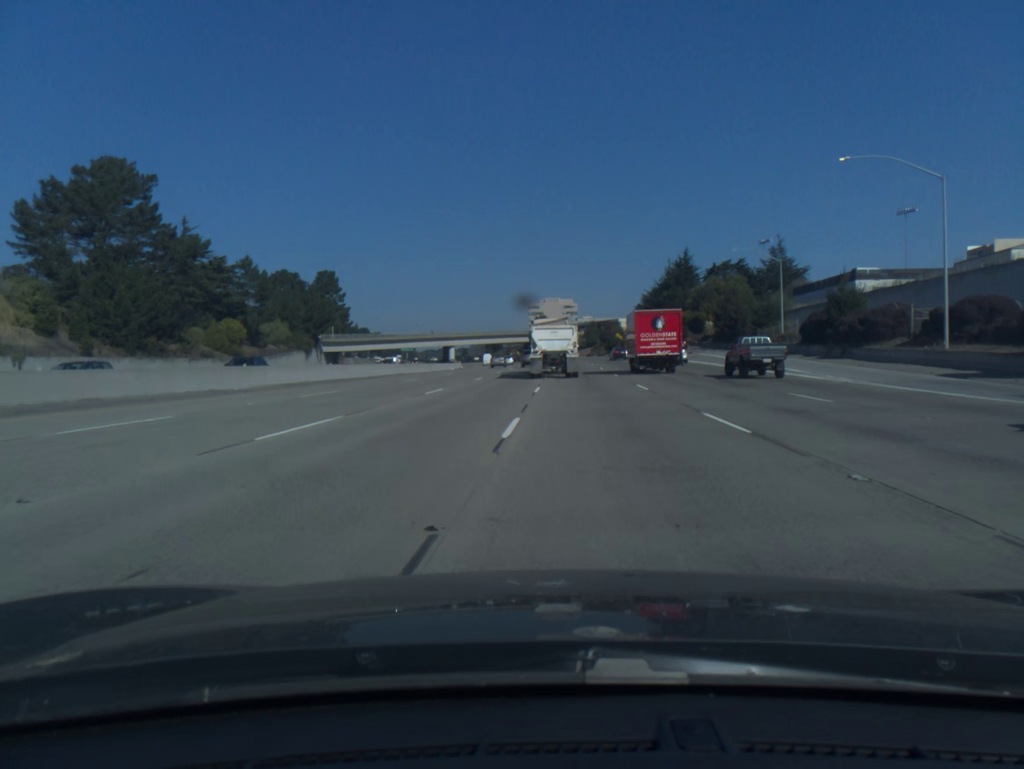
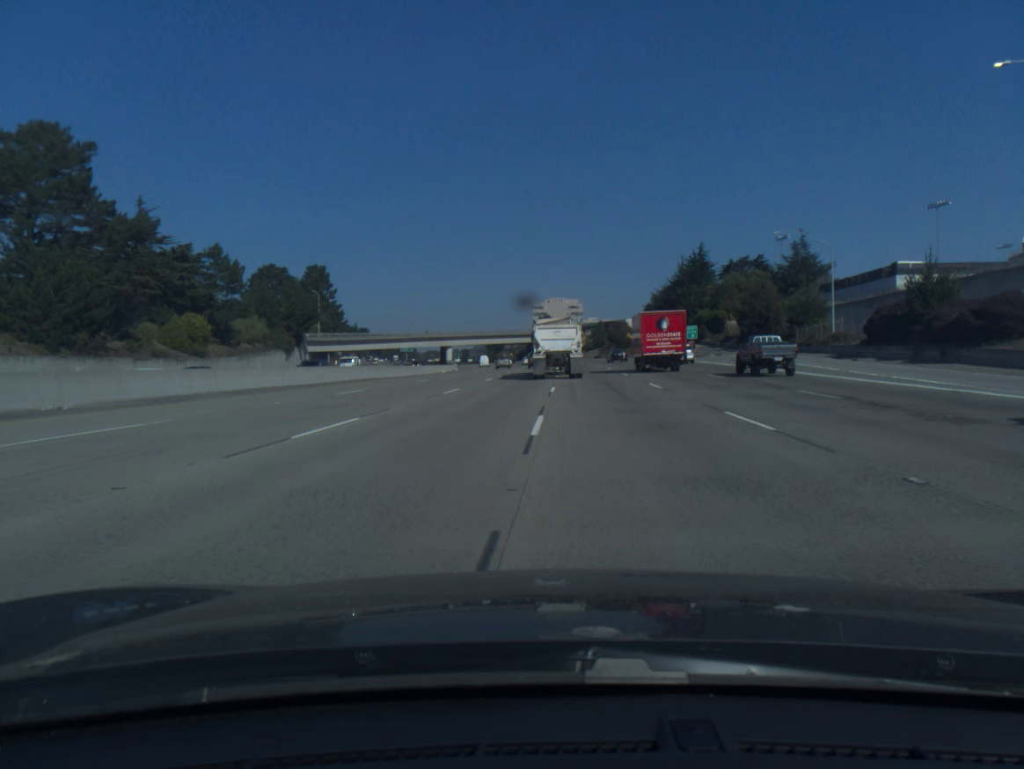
(0.0, +14.0) m; 0°
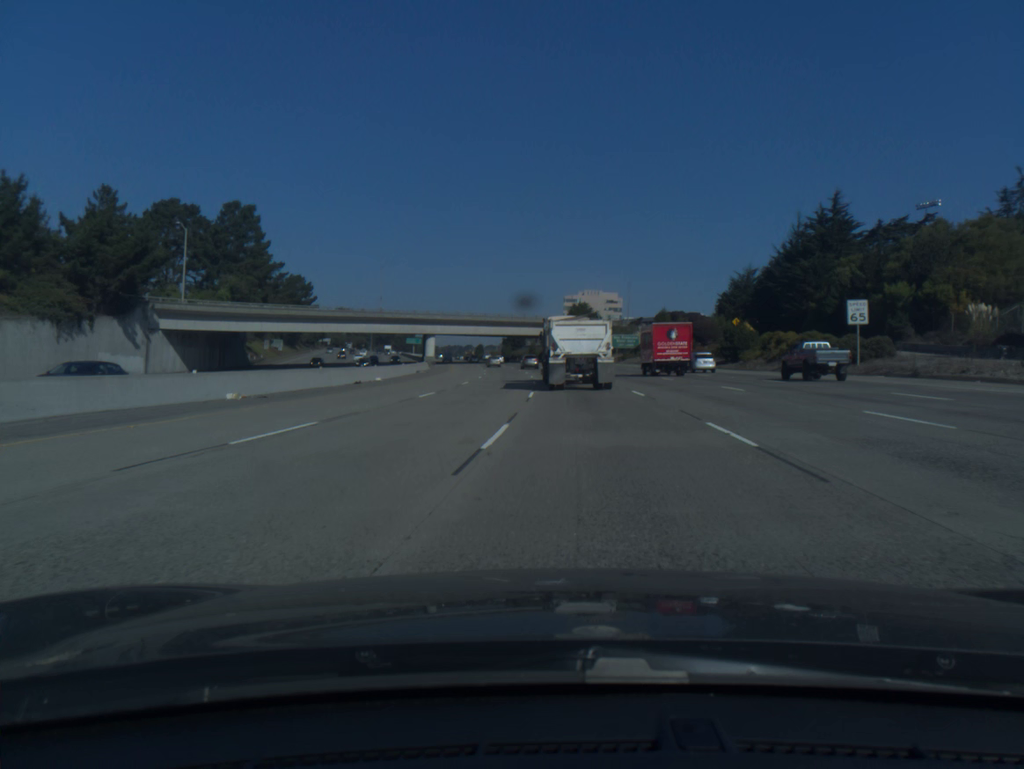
(-0.7, +72.5) m; -2°
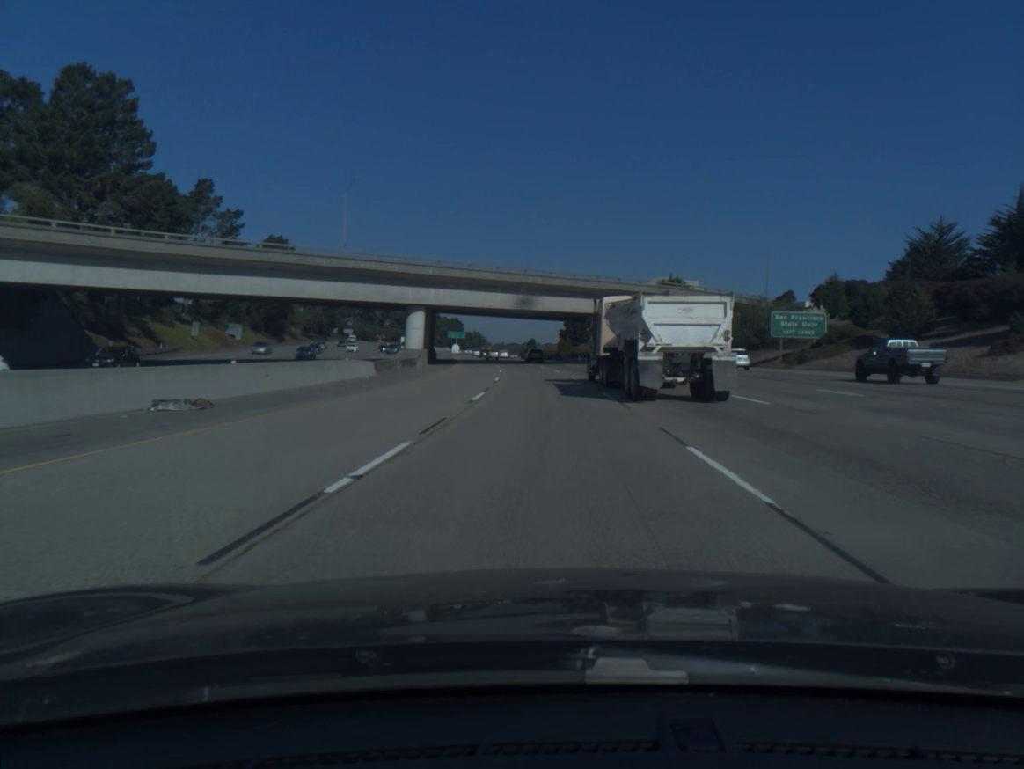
(-2.4, +61.6) m; -4°
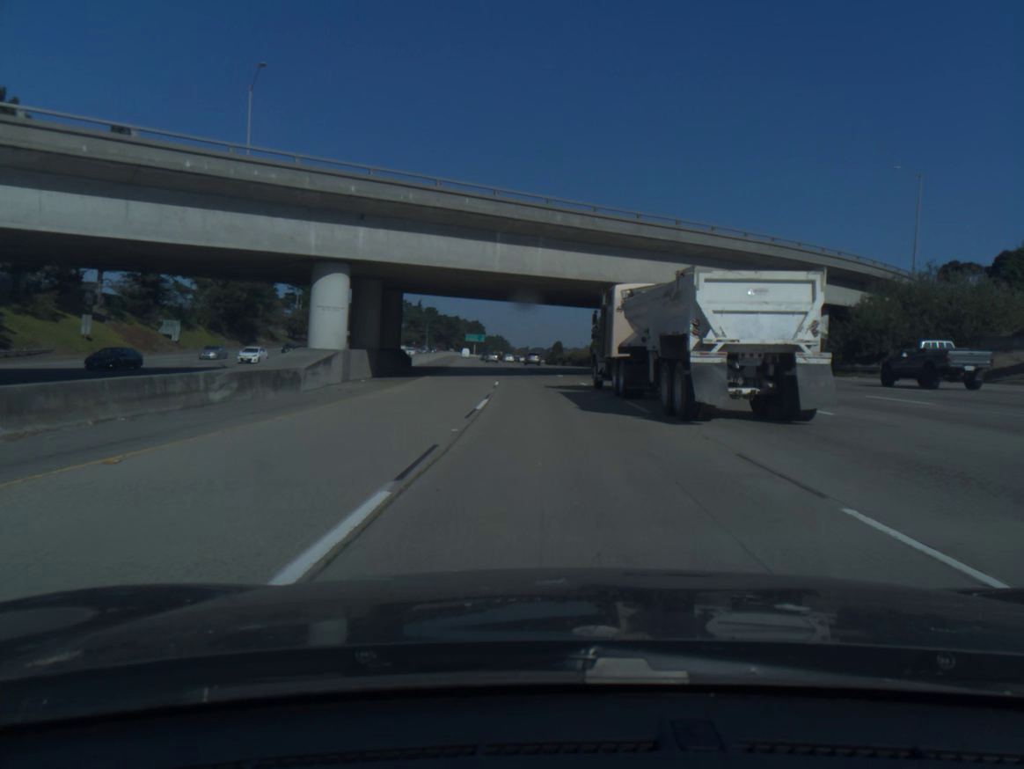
(-0.5, +32.3) m; -2°
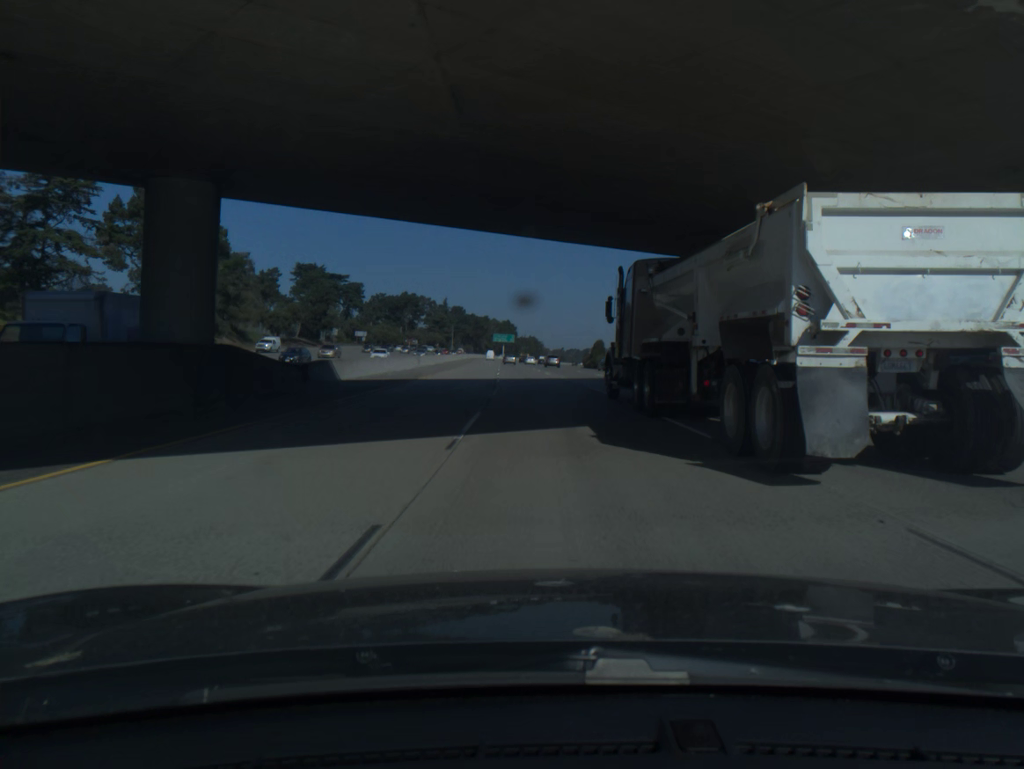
(-0.6, +33.1) m; -2°
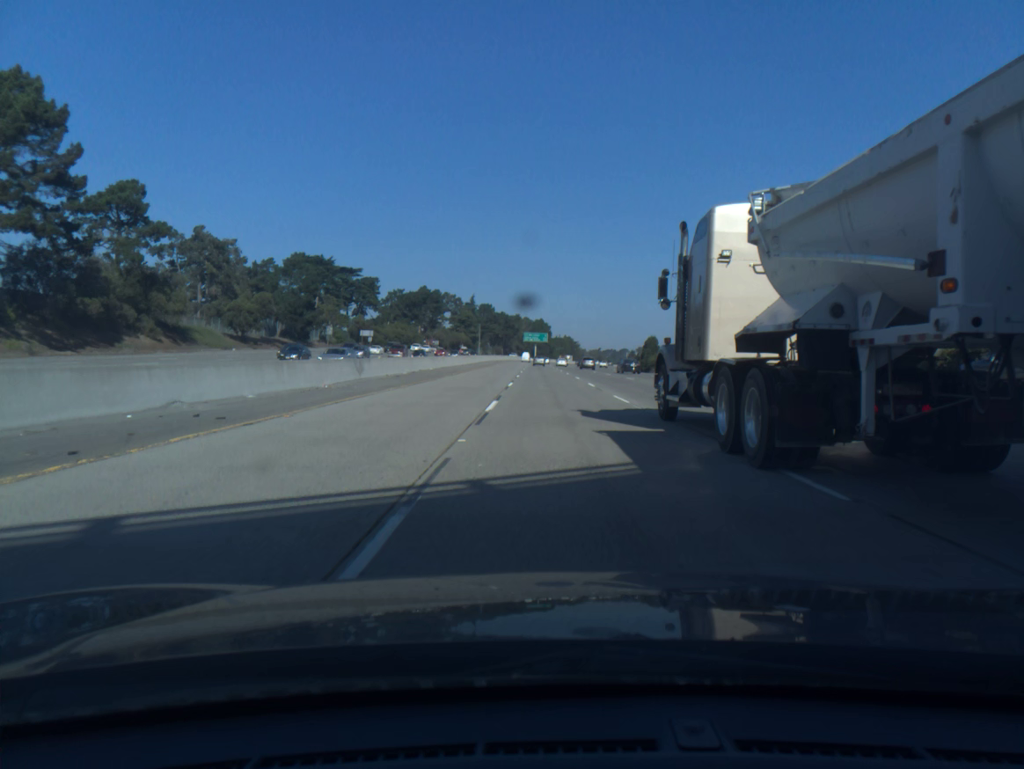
(-0.8, +33.9) m; -2°
